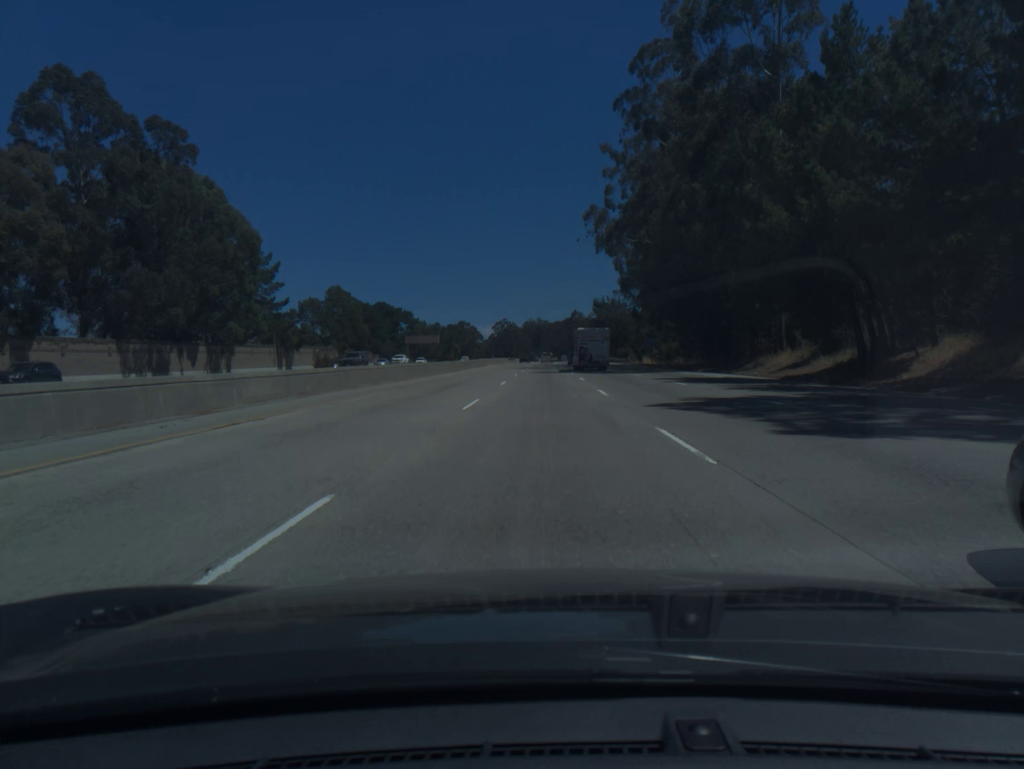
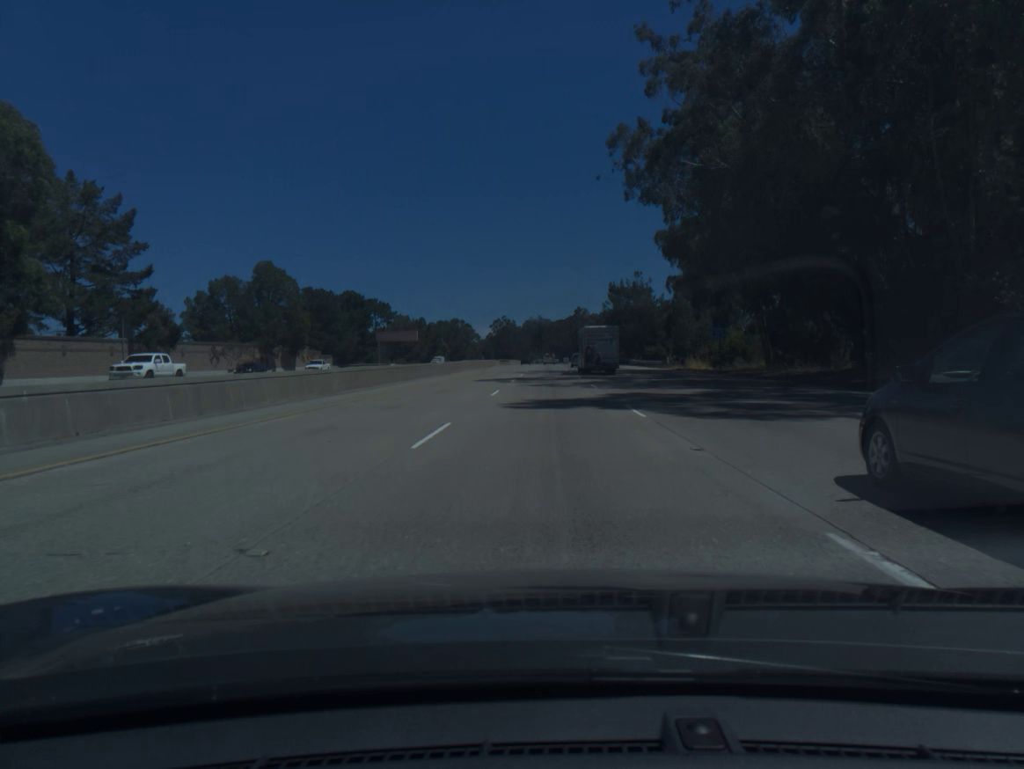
(-0.1, +36.6) m; 0°
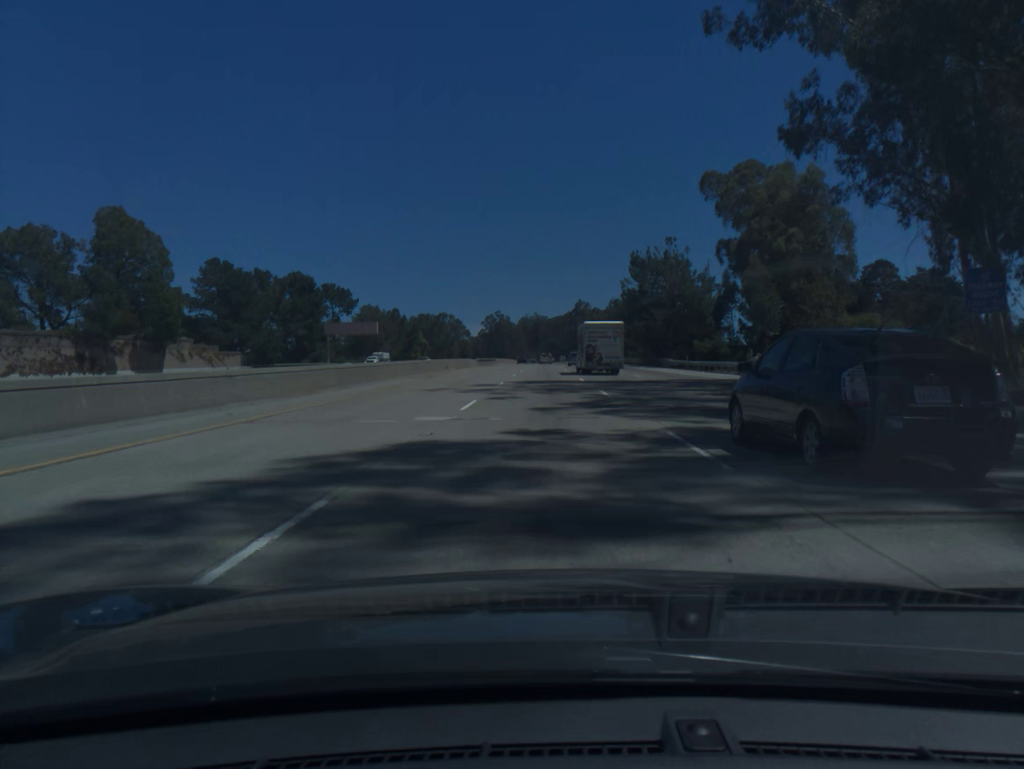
(+0.1, +36.7) m; 0°
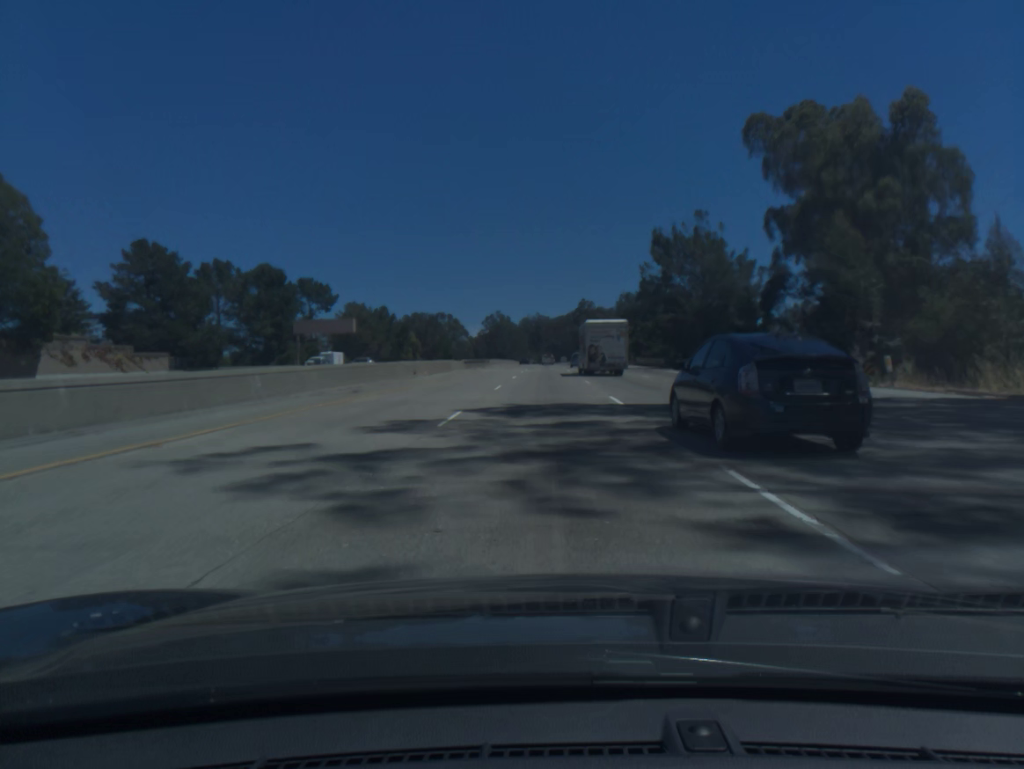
(0.0, +18.3) m; 0°
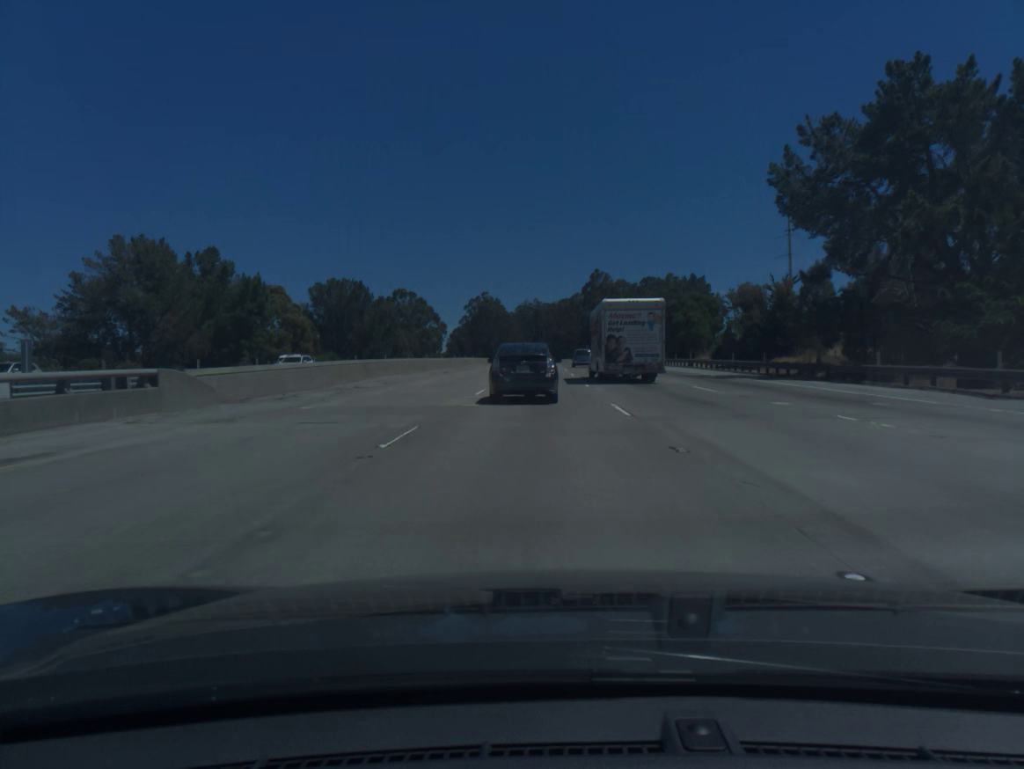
(+0.3, +91.7) m; 0°
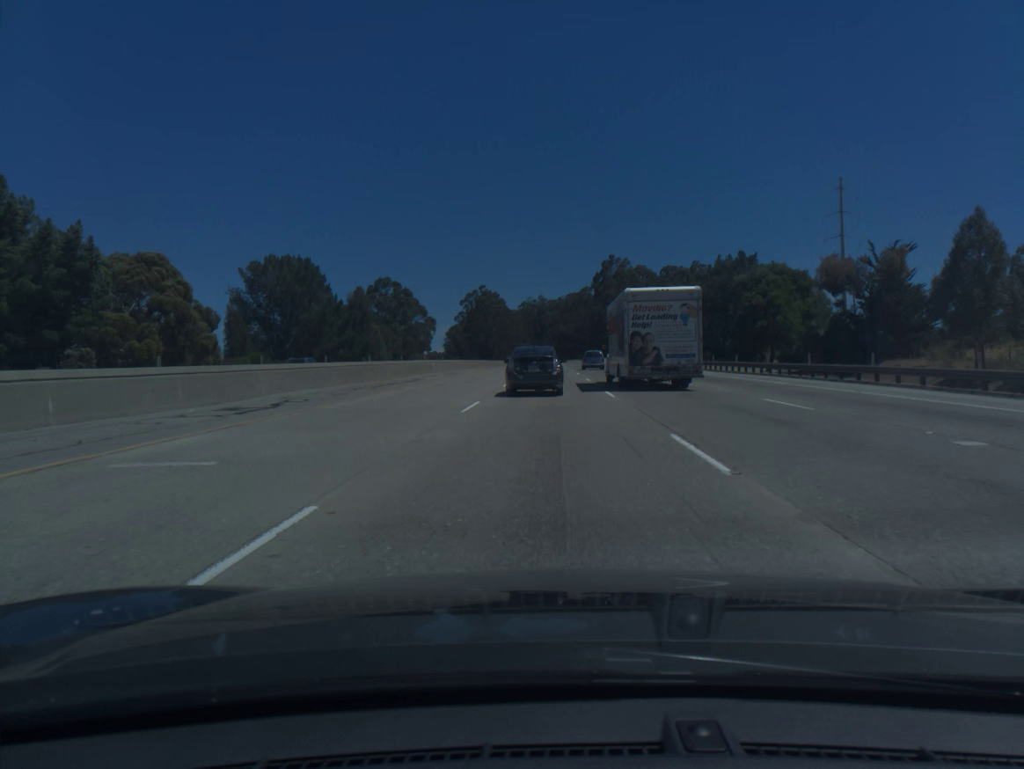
(-0.2, +36.3) m; 0°
